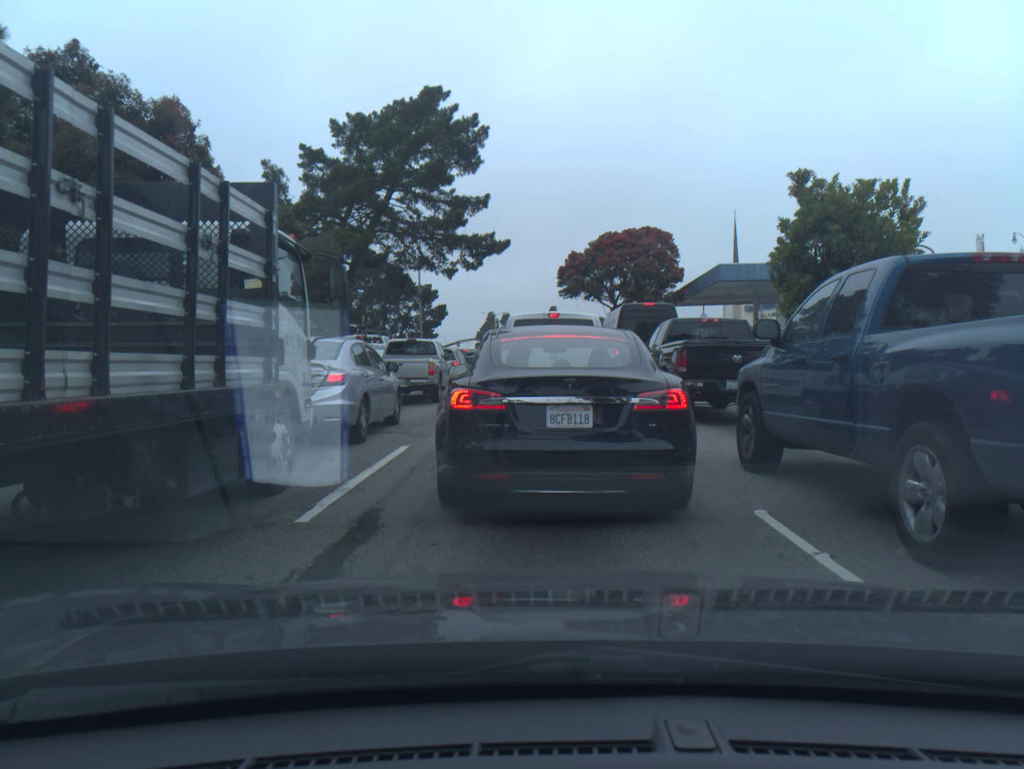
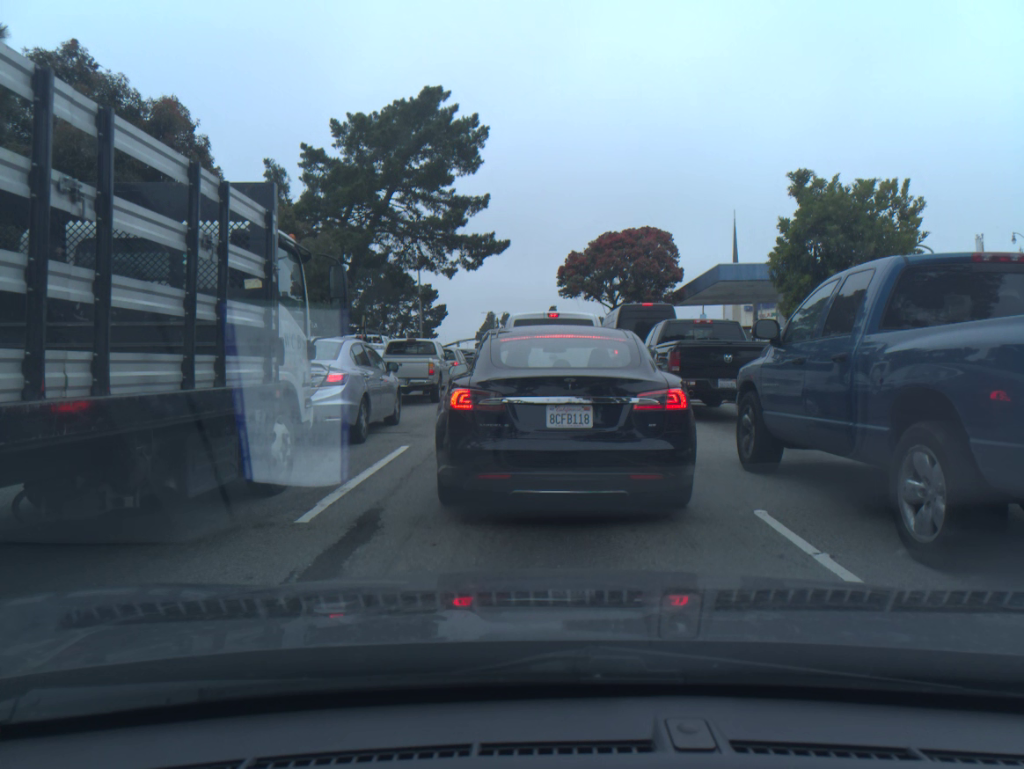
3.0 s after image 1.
(0.0, 0.0) m; 0°
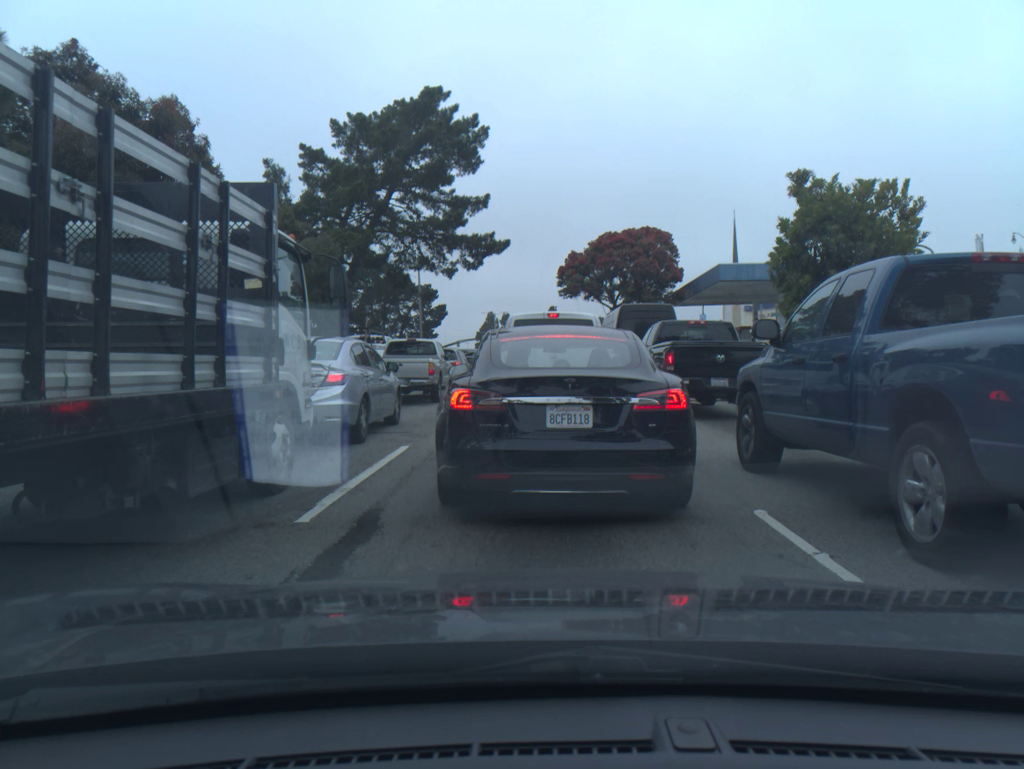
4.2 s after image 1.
(0.0, 0.0) m; 0°
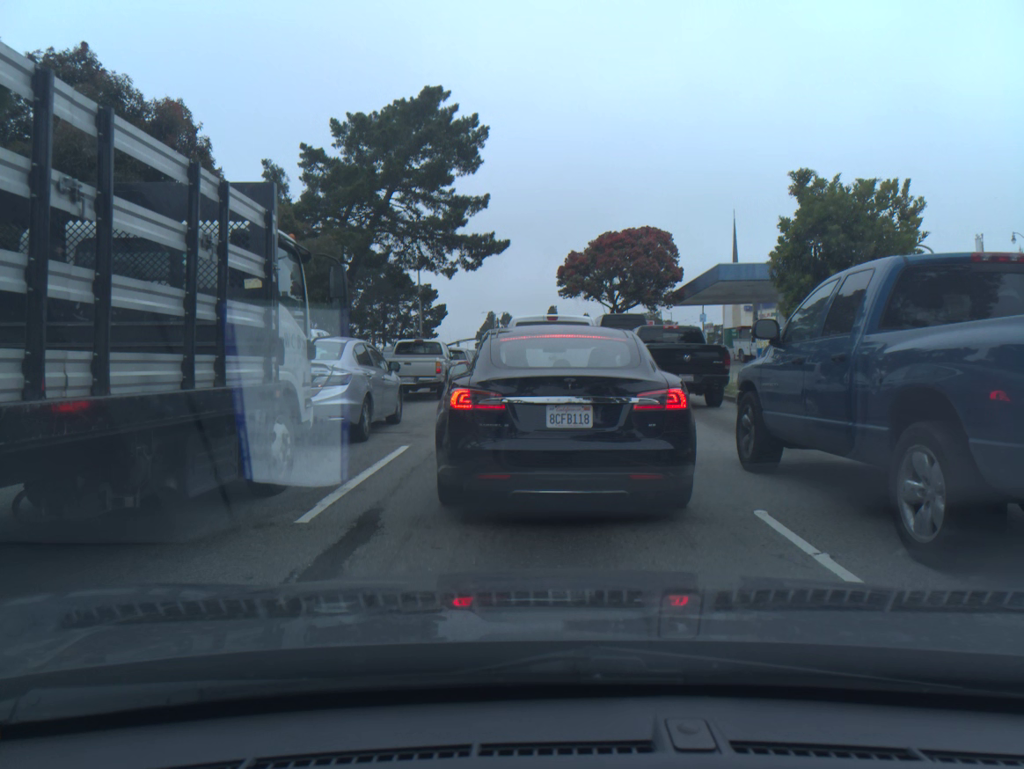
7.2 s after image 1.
(0.0, 0.0) m; 0°
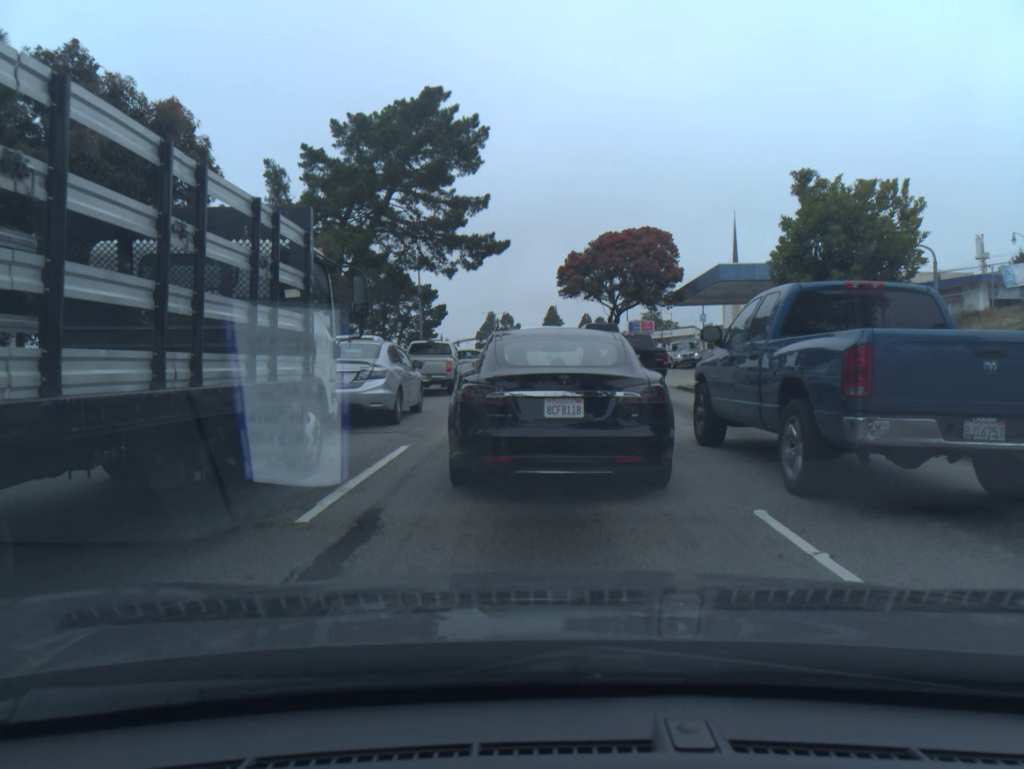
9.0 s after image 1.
(0.0, 0.0) m; 0°
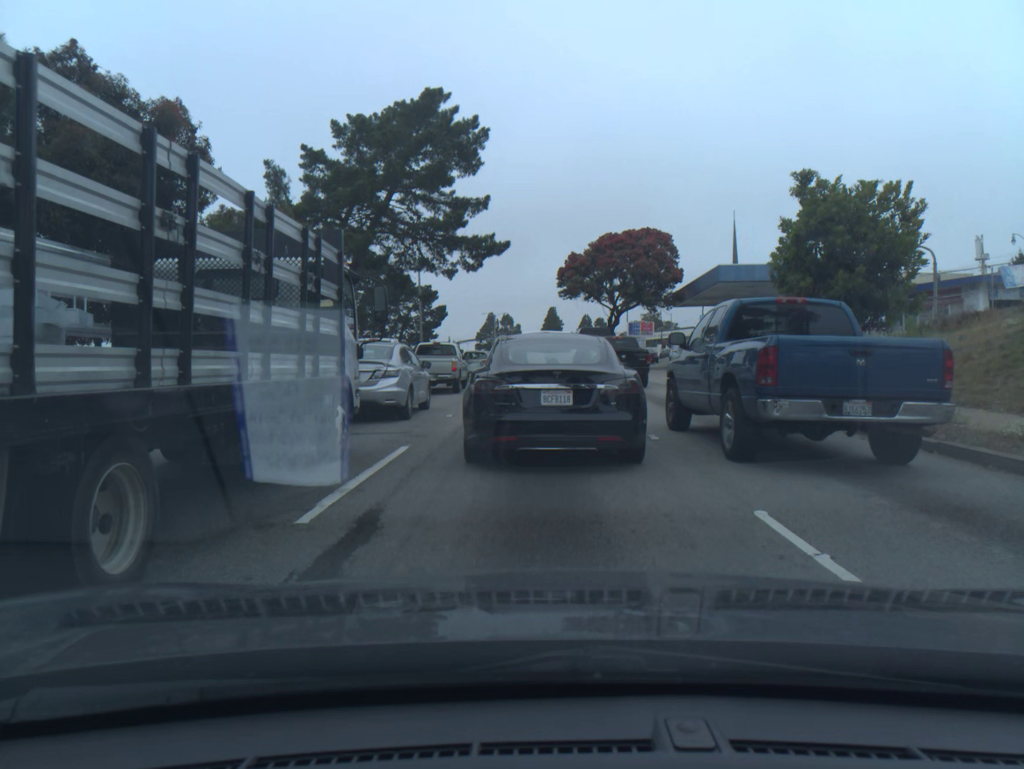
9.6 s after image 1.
(0.0, 0.0) m; 0°
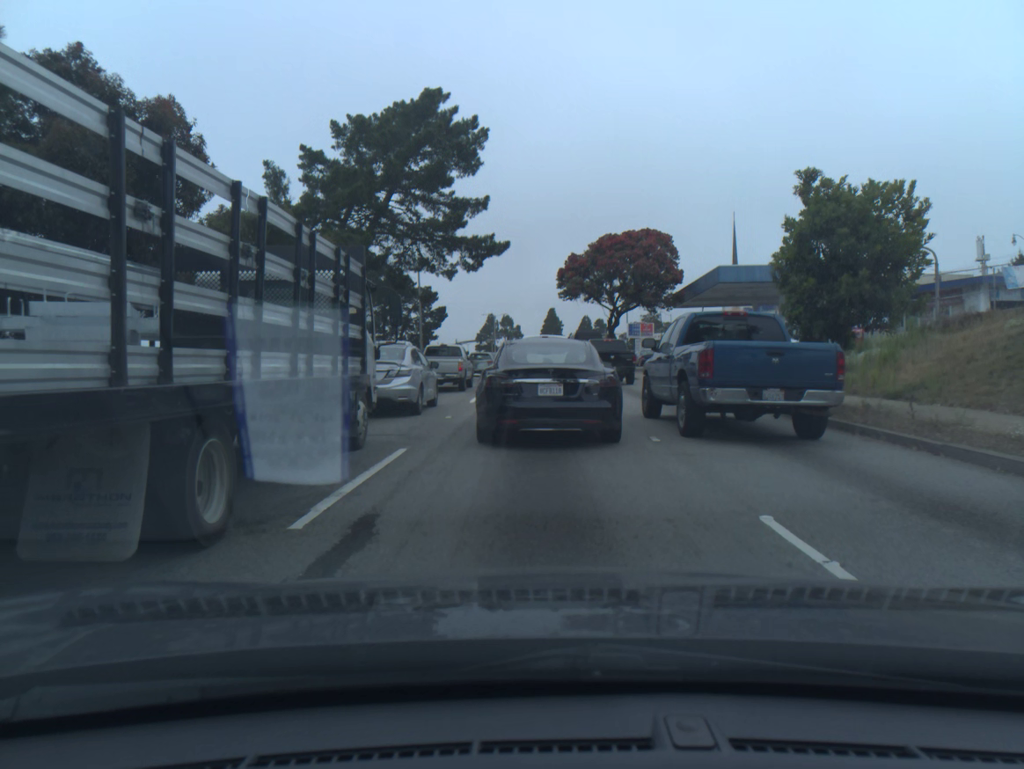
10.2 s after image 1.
(0.0, +0.1) m; 0°
